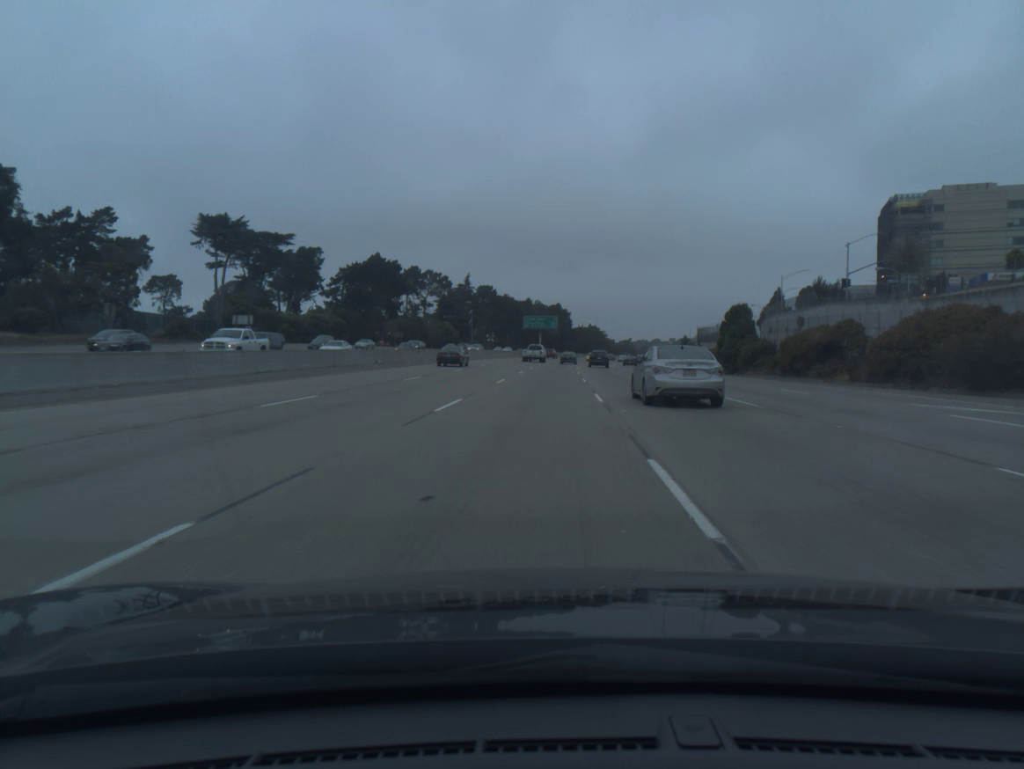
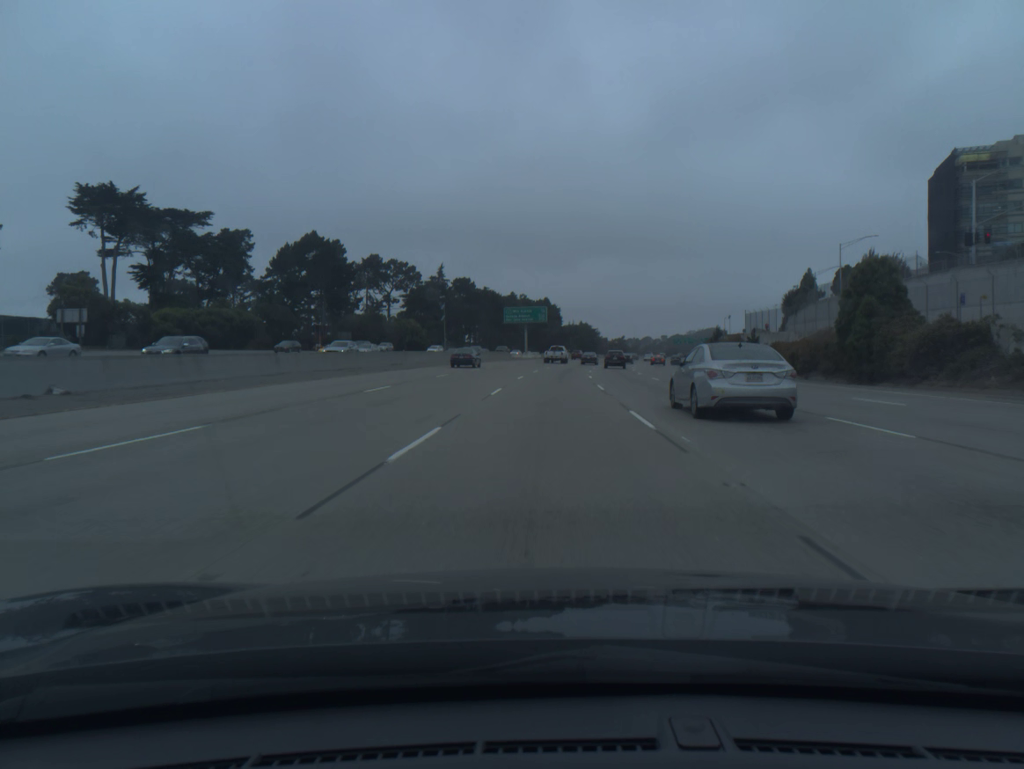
(+0.3, +35.6) m; +1°
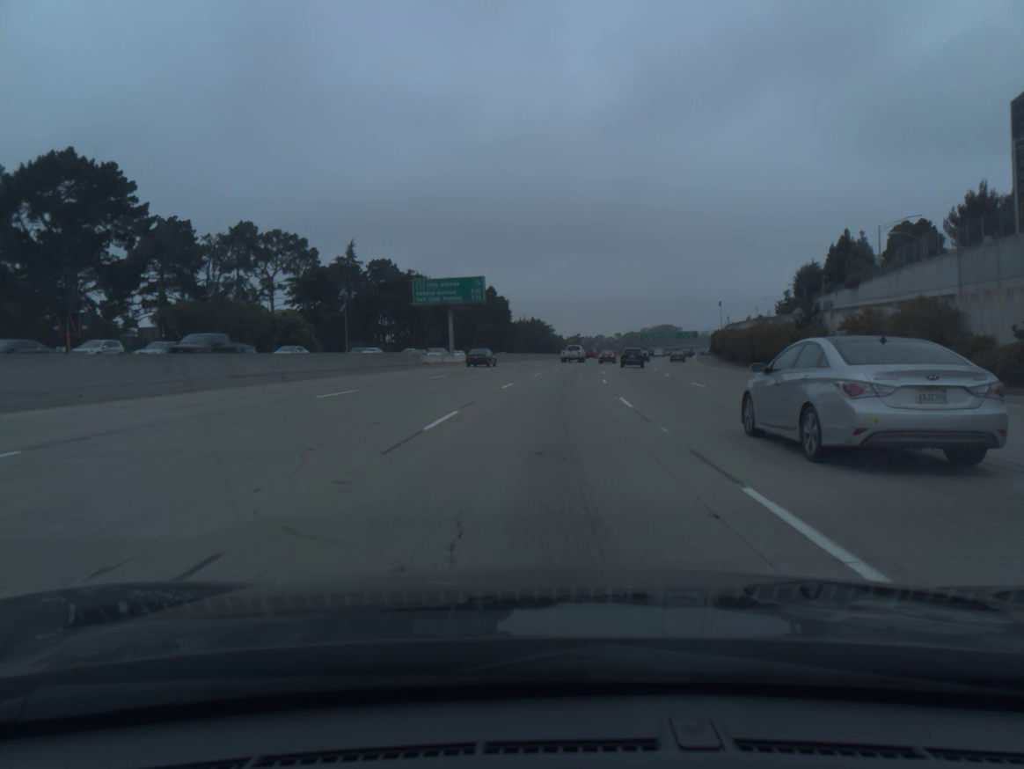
(+1.3, +53.3) m; +3°
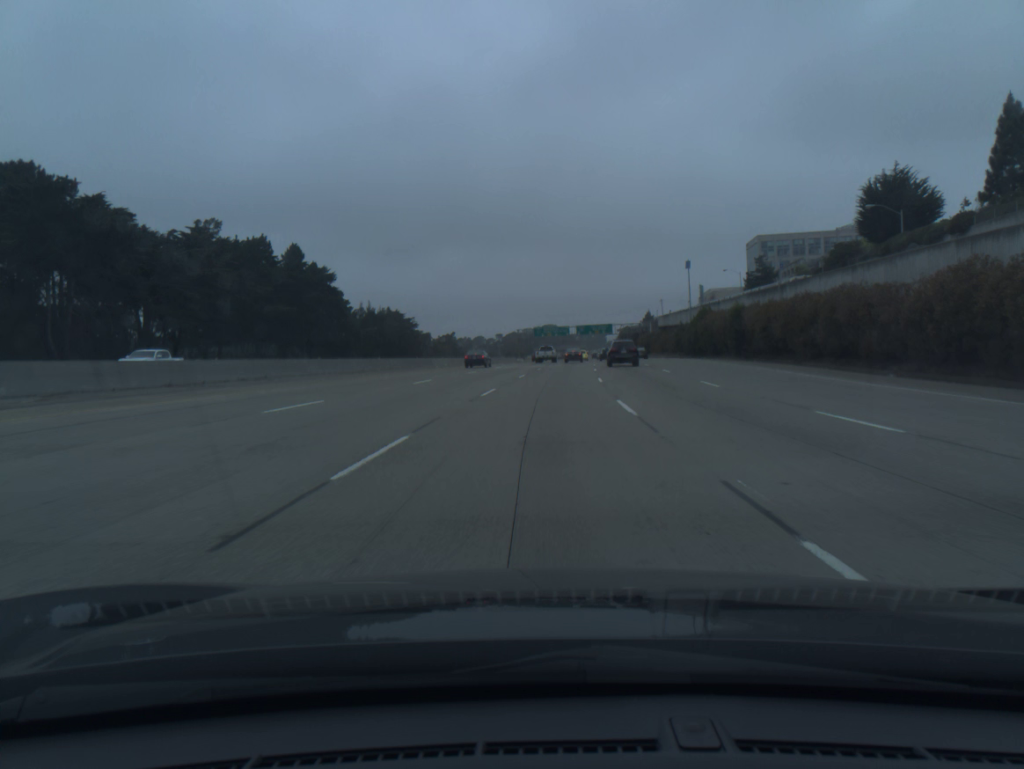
(+7.0, +89.9) m; +9°
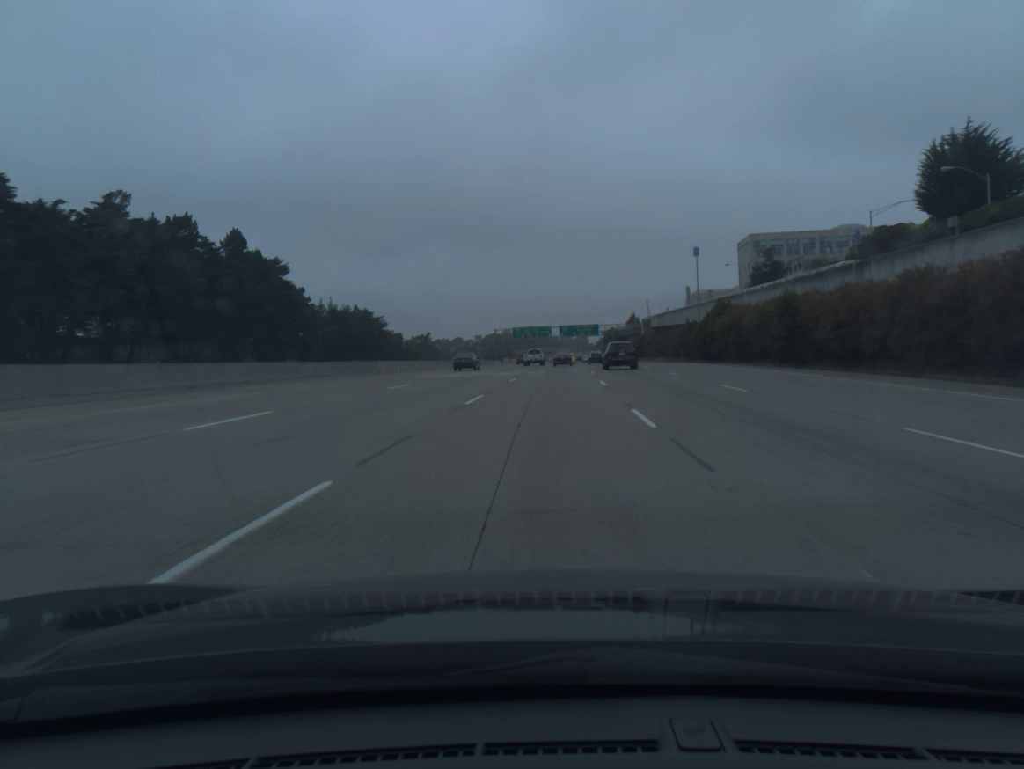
(+0.2, +18.1) m; +1°
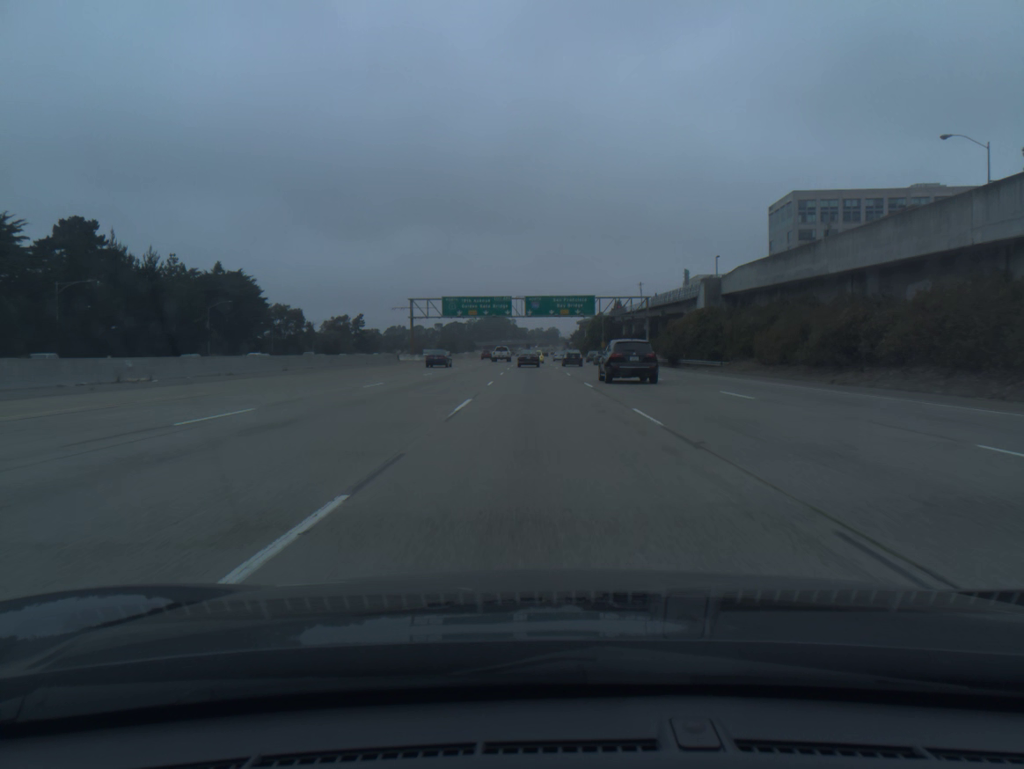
(+2.8, +86.7) m; +2°
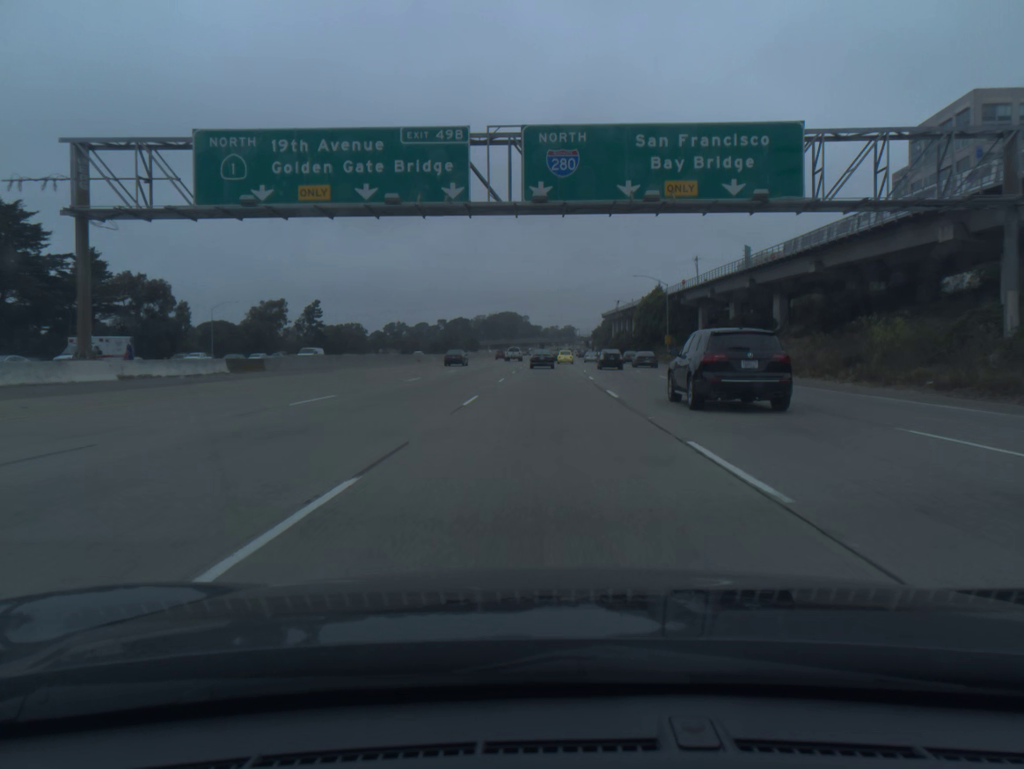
(-1.2, +83.0) m; -1°
